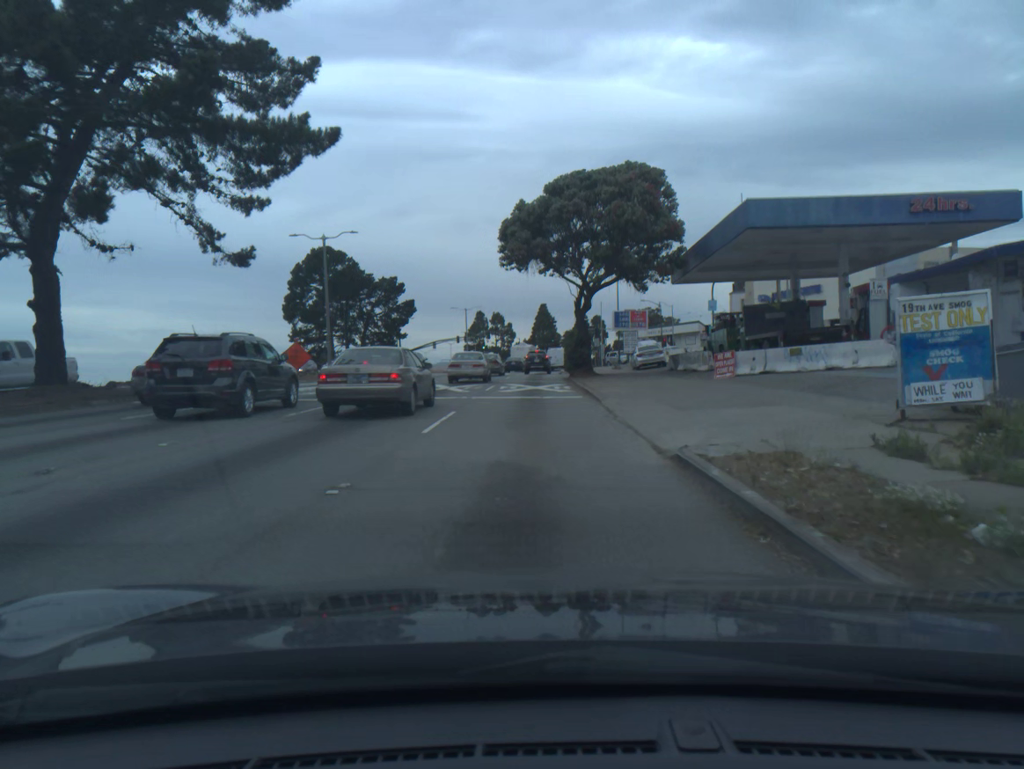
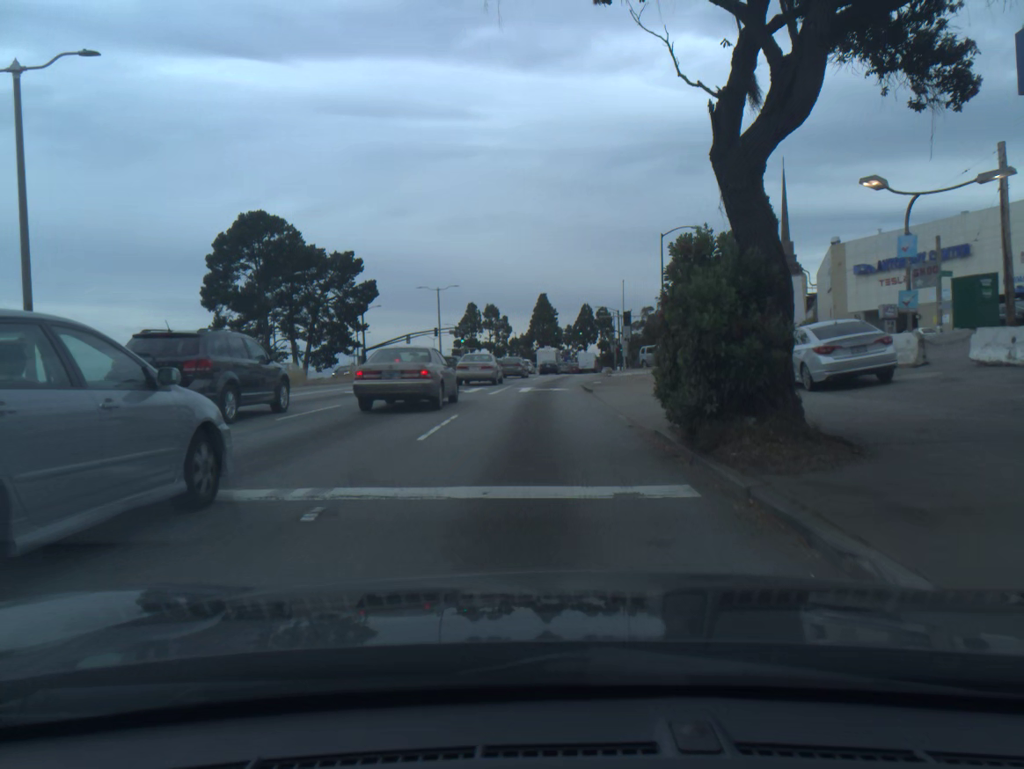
(-0.1, +30.6) m; +1°
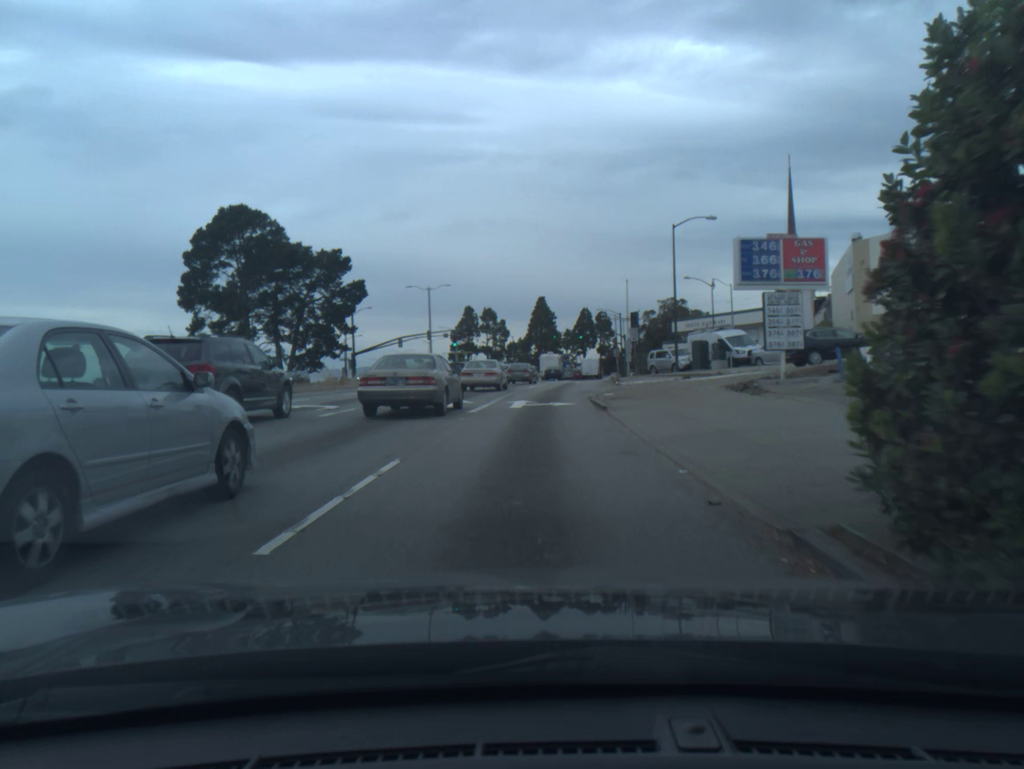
(0.0, +6.0) m; 0°
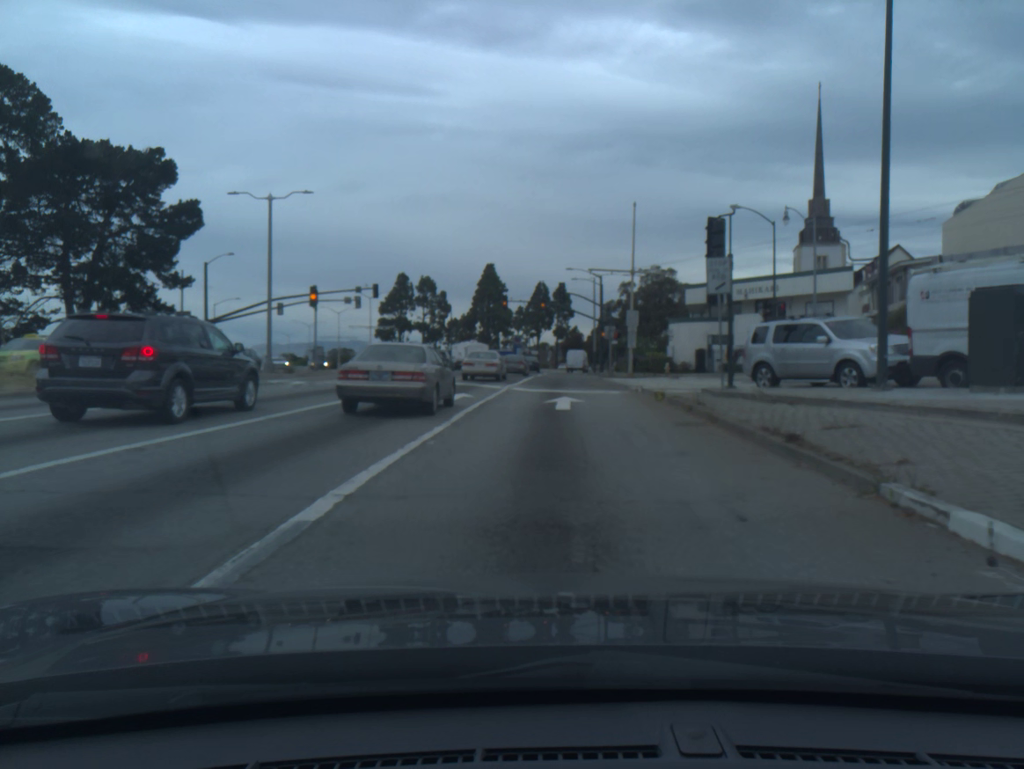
(+0.6, +33.8) m; +3°
